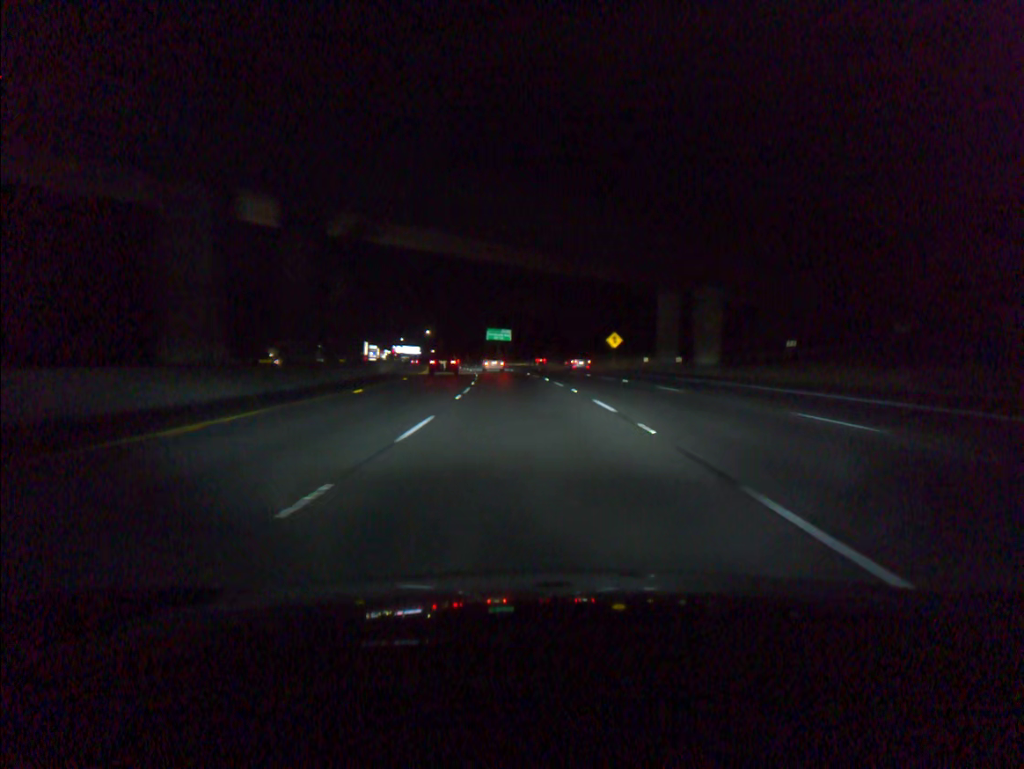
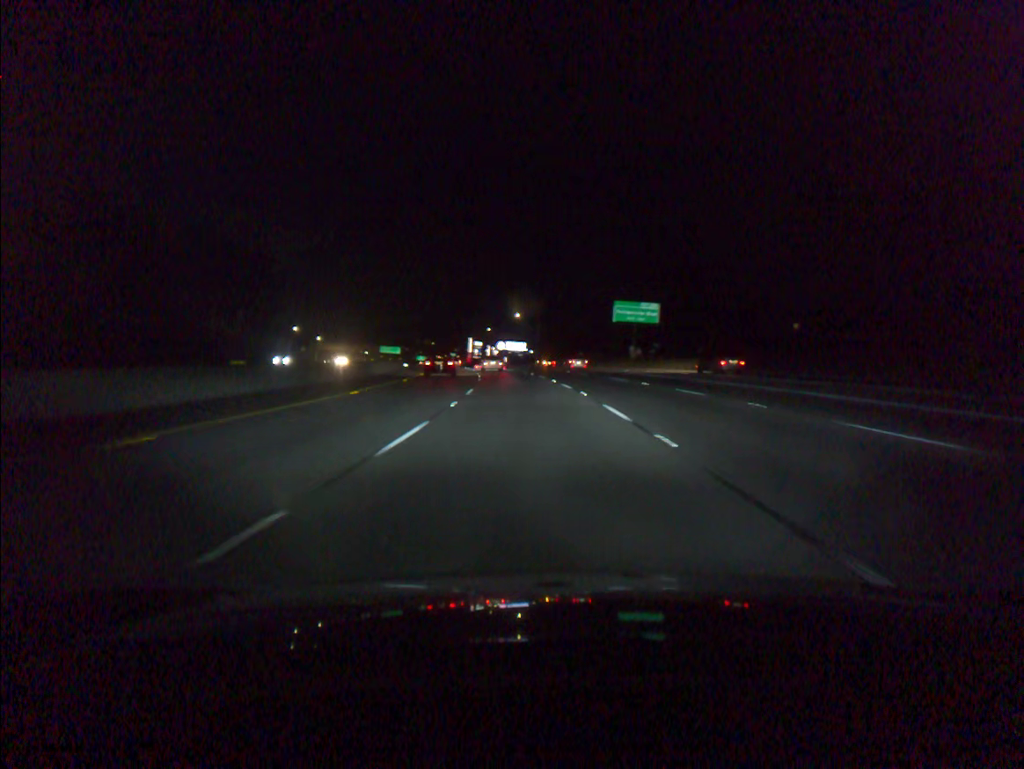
(-6.7, +89.2) m; -9°
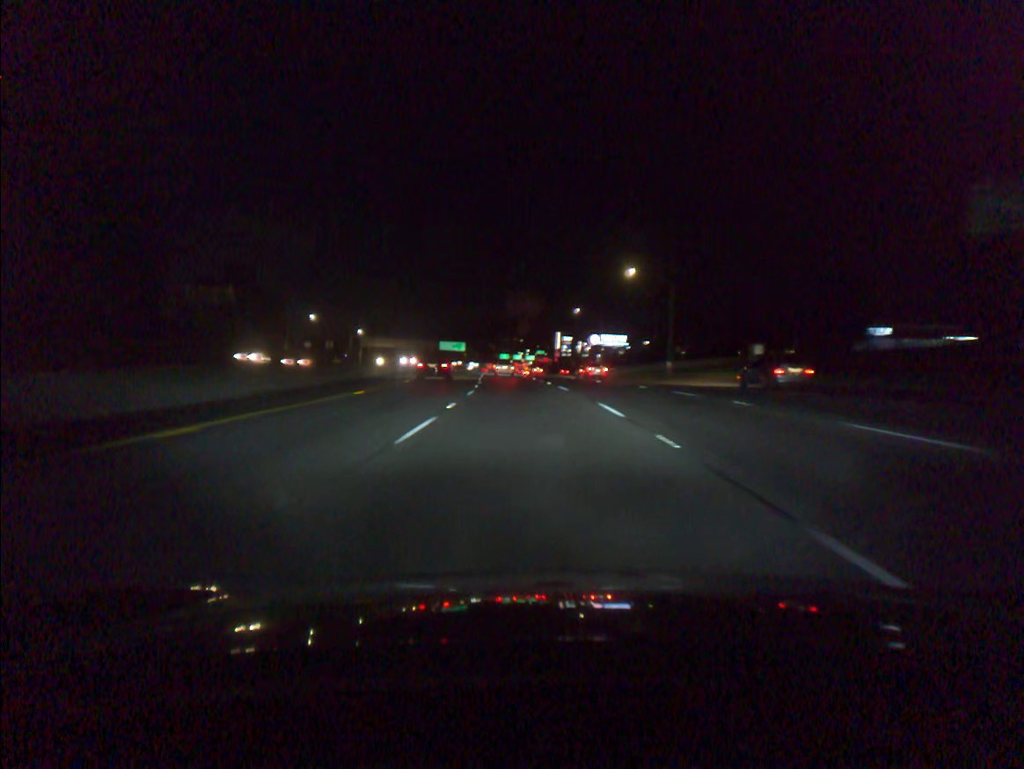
(-4.1, +71.9) m; -7°
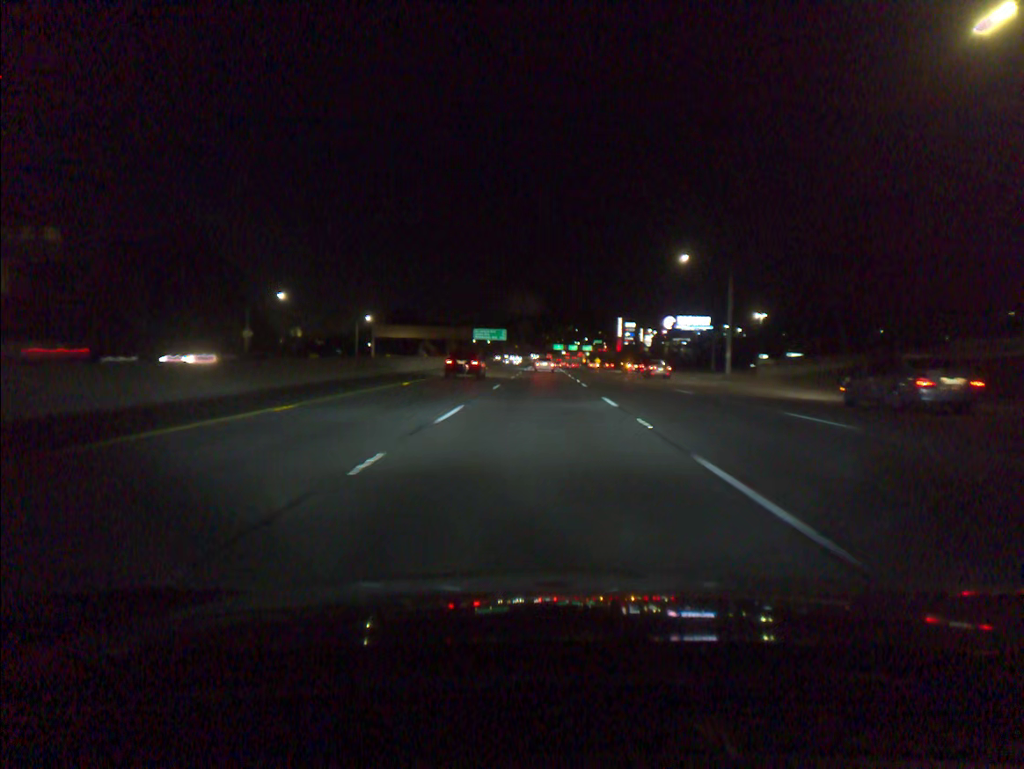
(-2.1, +54.3) m; -4°
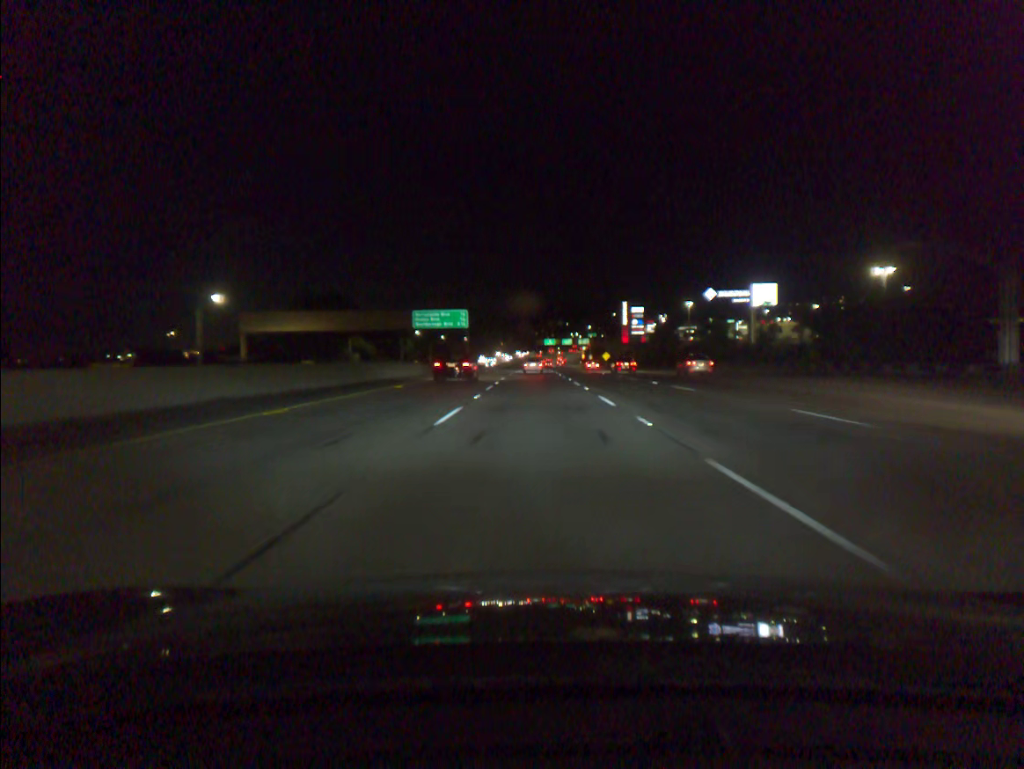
(+0.2, +73.3) m; +1°
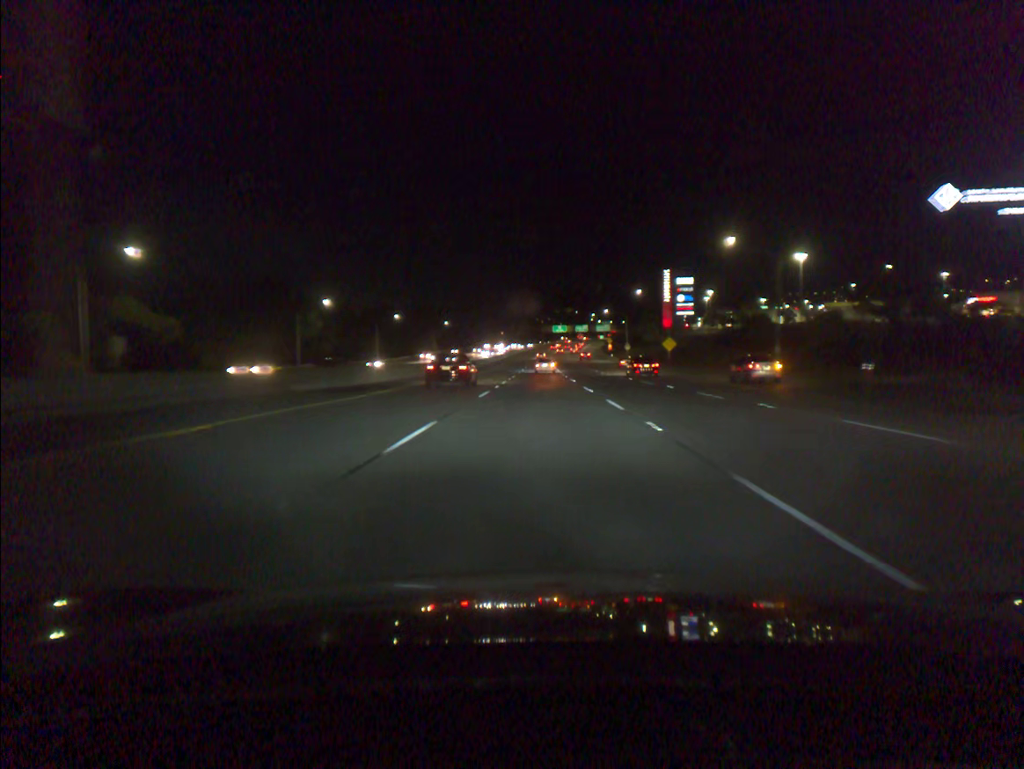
(-0.5, +91.8) m; 0°
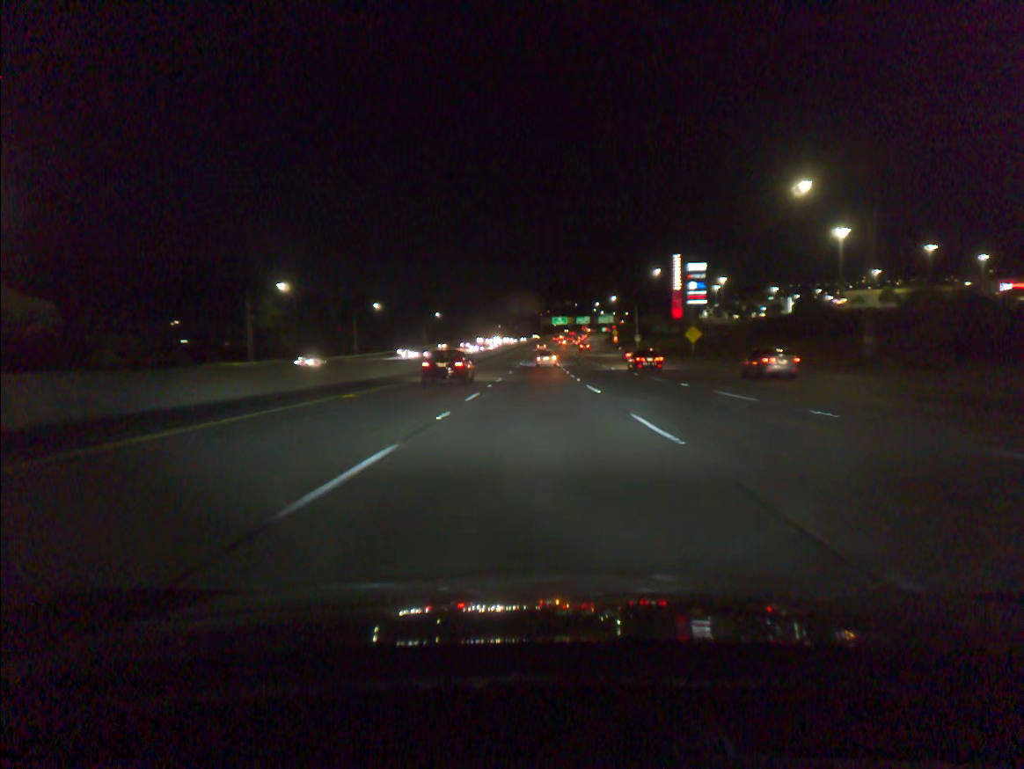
(0.0, +18.4) m; 0°
